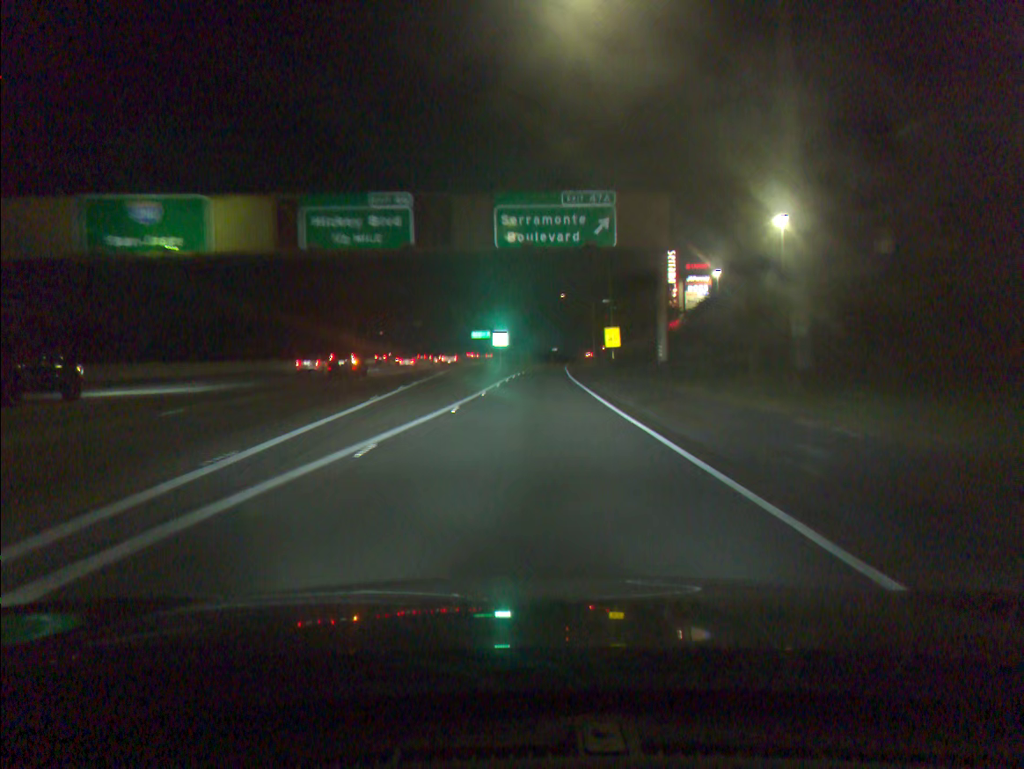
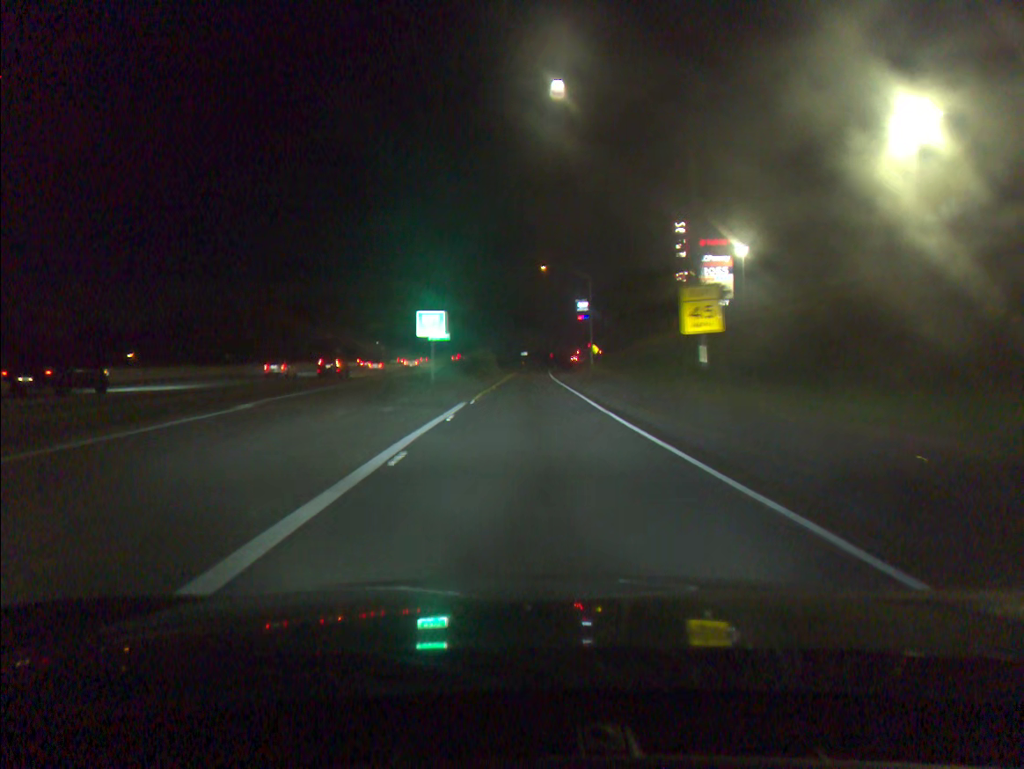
(+0.7, +39.8) m; +2°
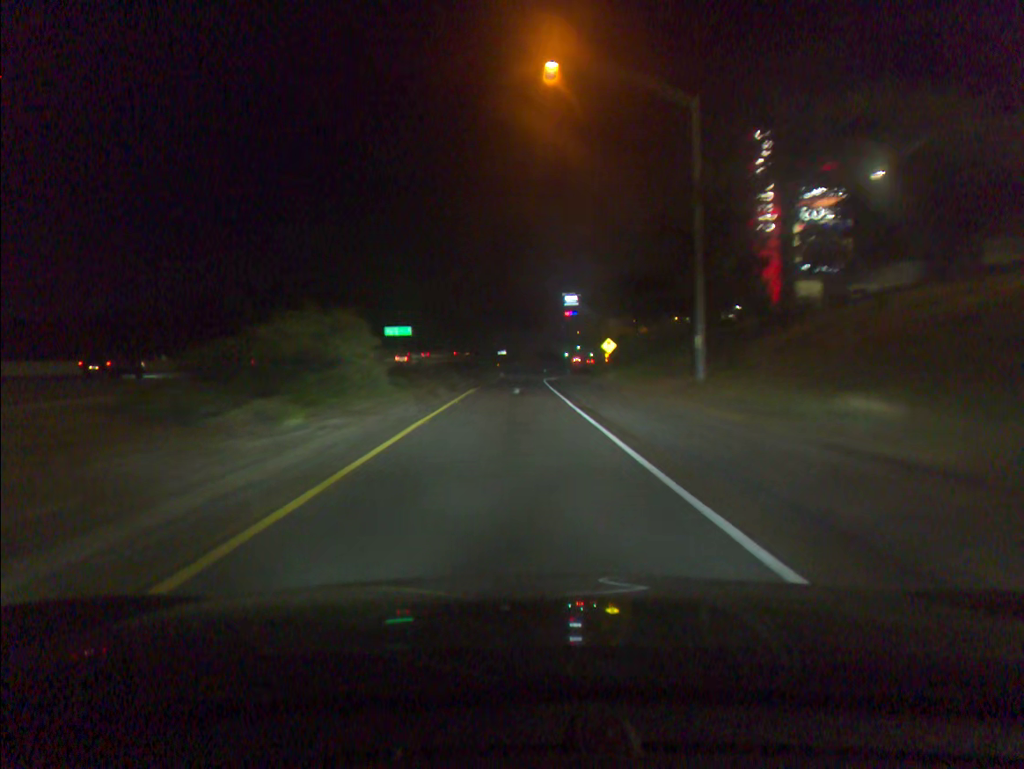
(+0.8, +50.6) m; +1°
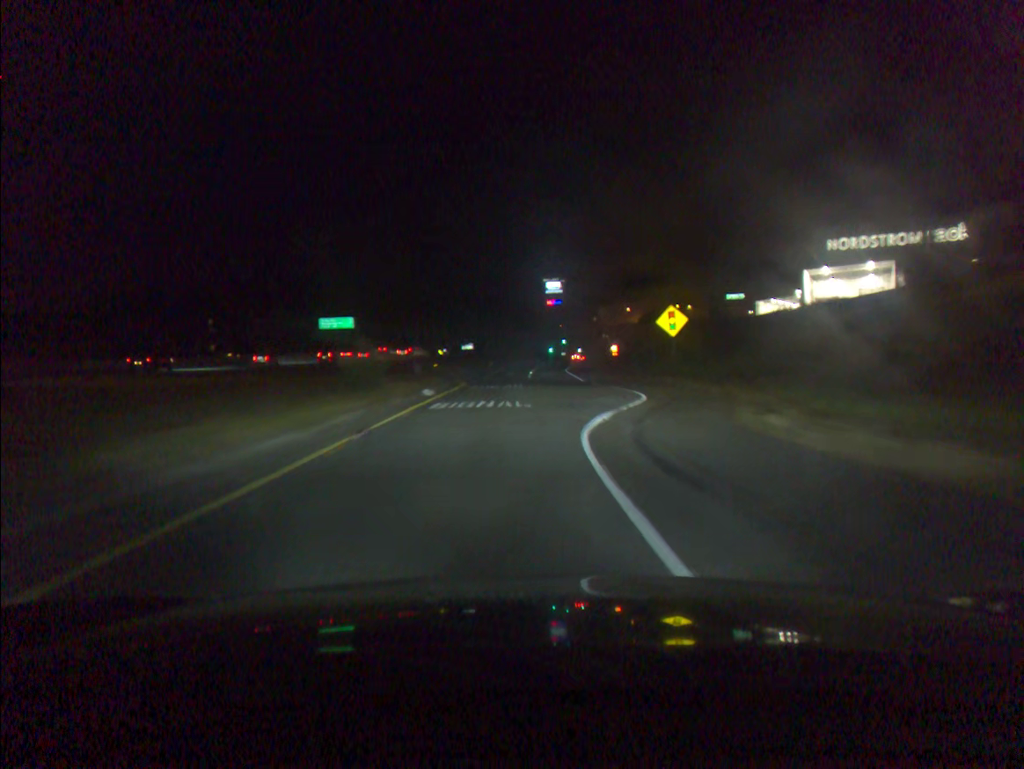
(+0.7, +47.9) m; +2°
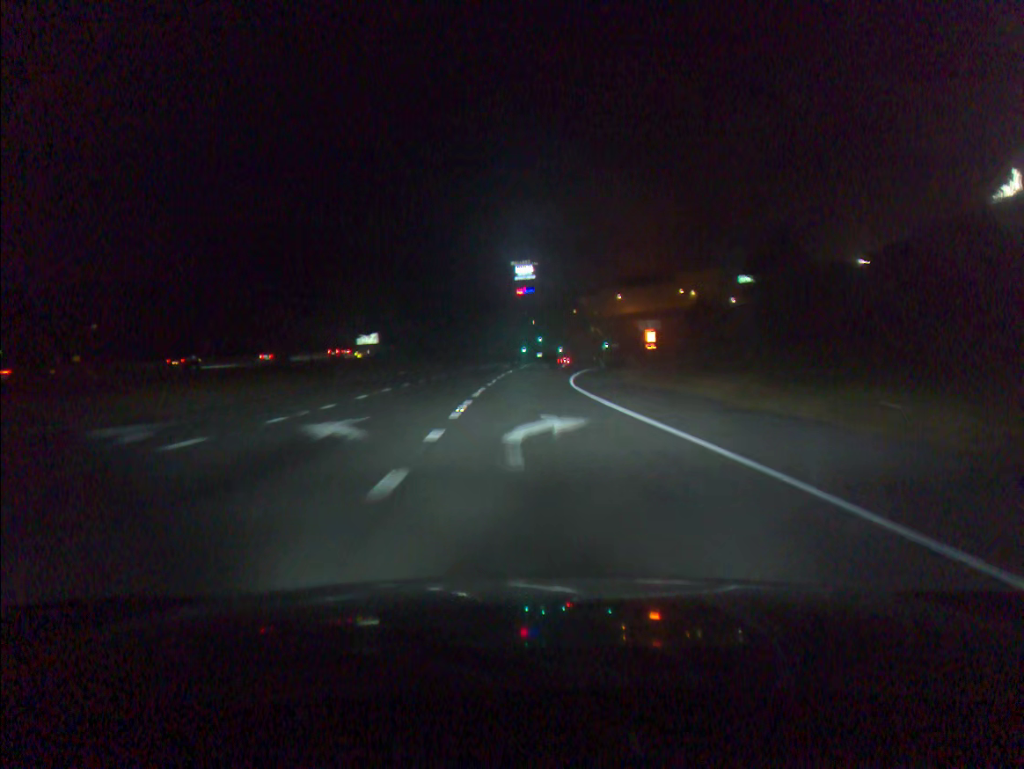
(+1.7, +56.5) m; +2°
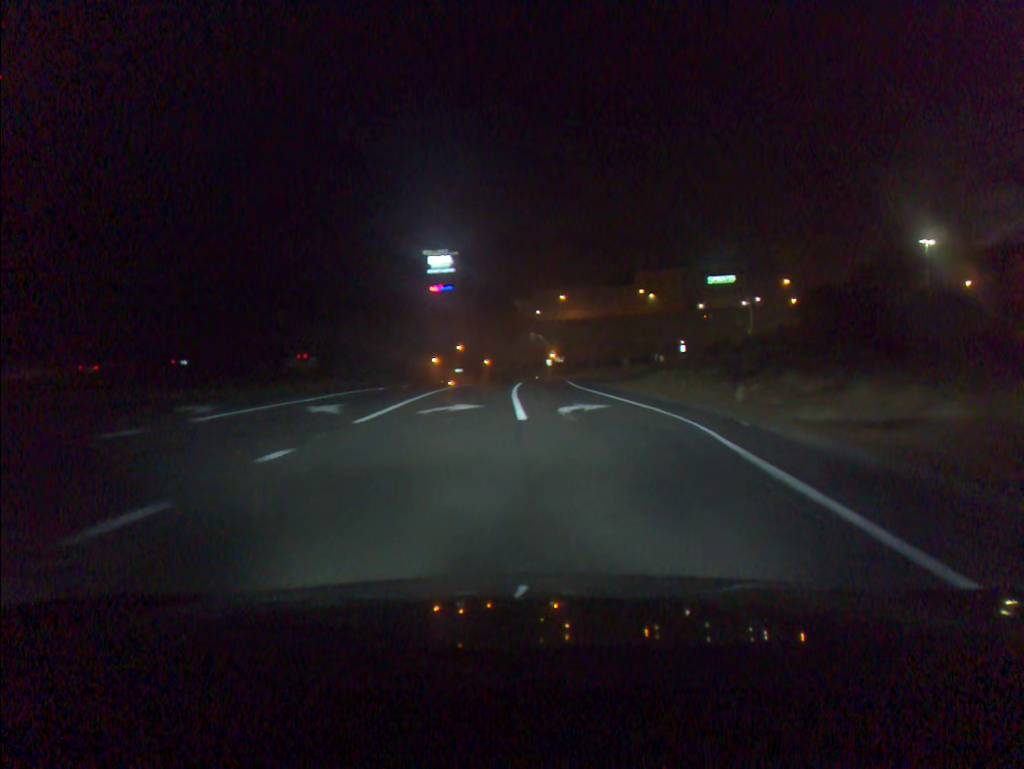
(+2.0, +50.9) m; +6°
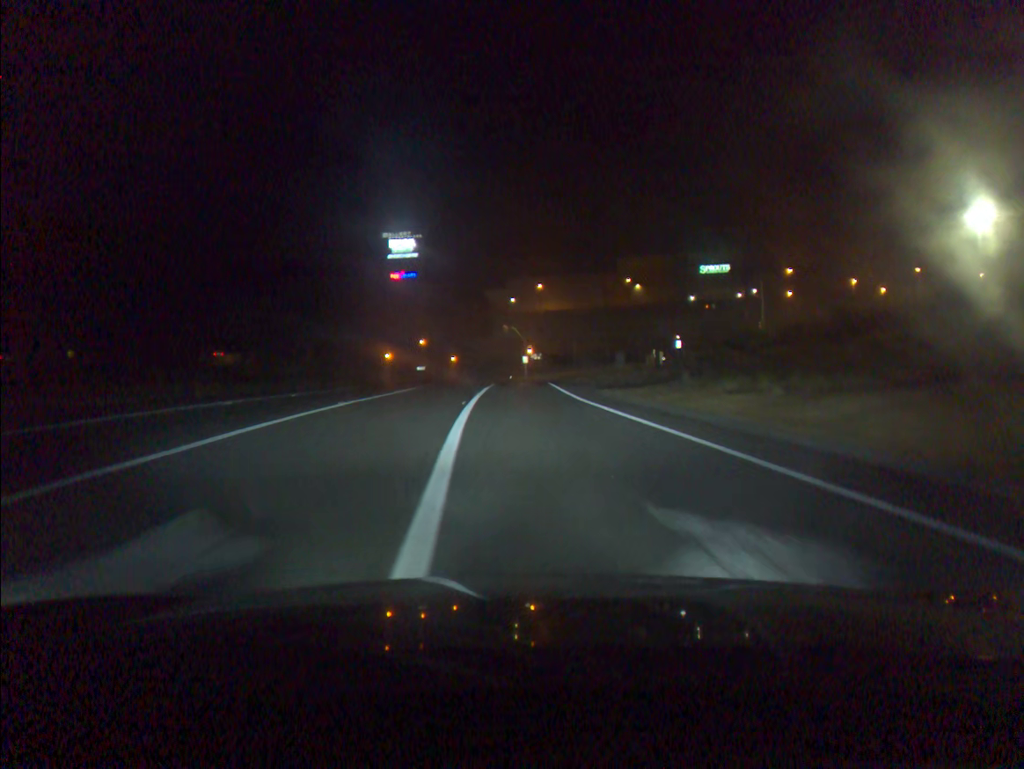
(+0.4, +18.4) m; +2°
